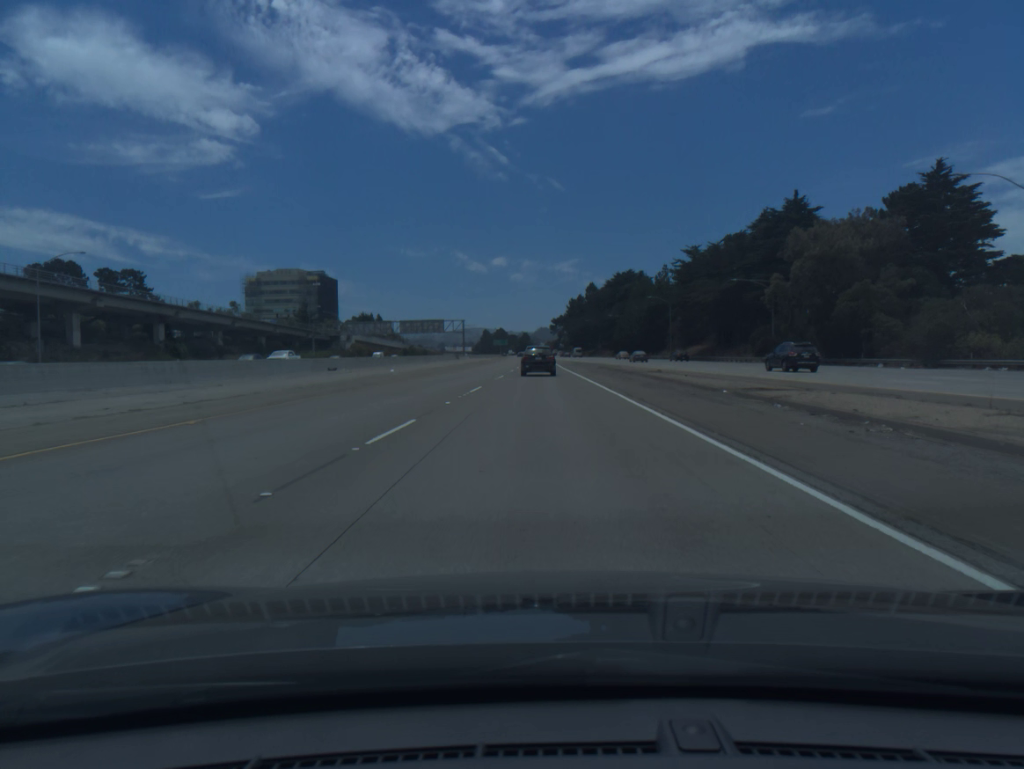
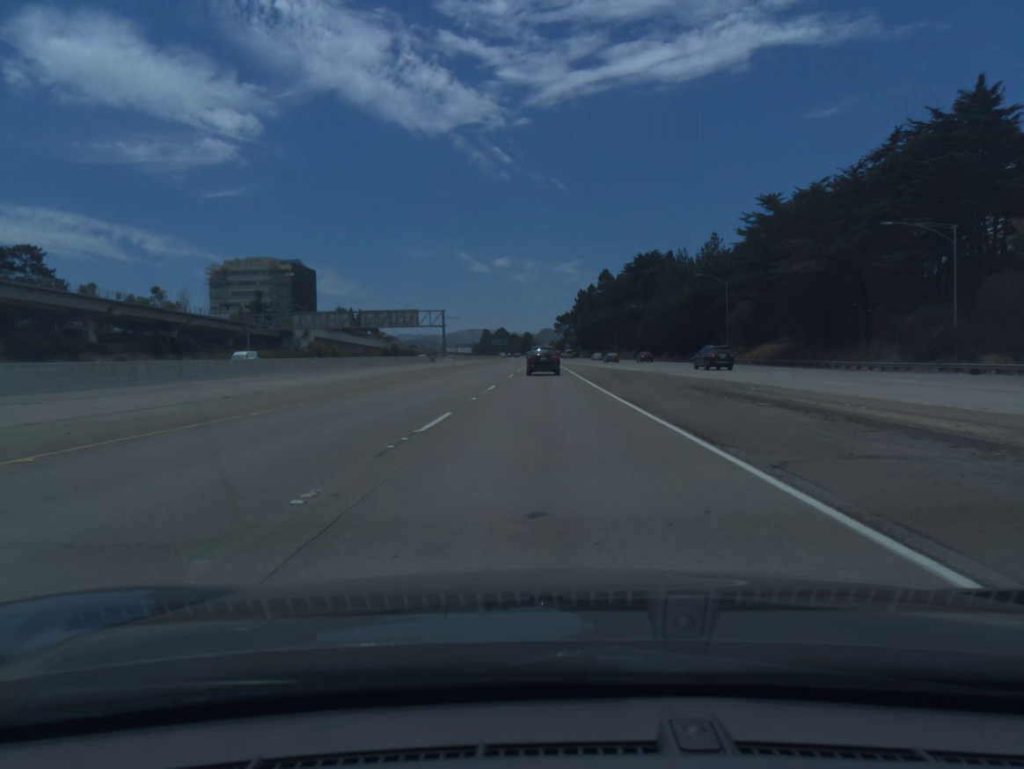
(-0.2, +41.8) m; 0°
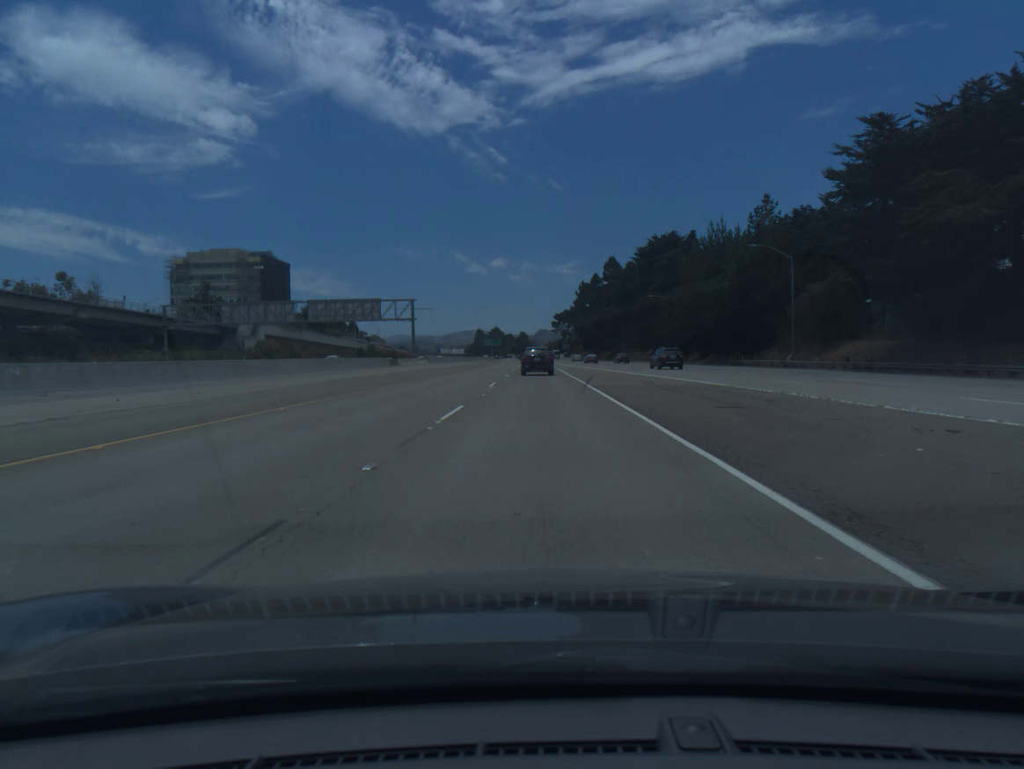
(+0.1, +27.9) m; 0°
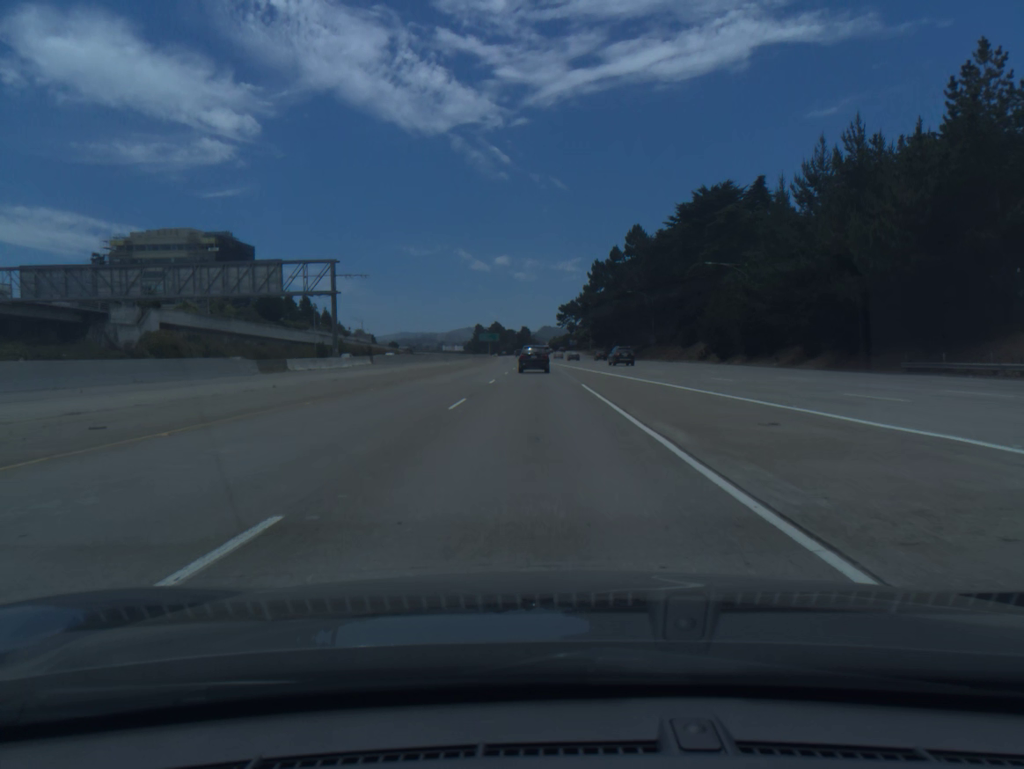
(-0.1, +41.8) m; 0°
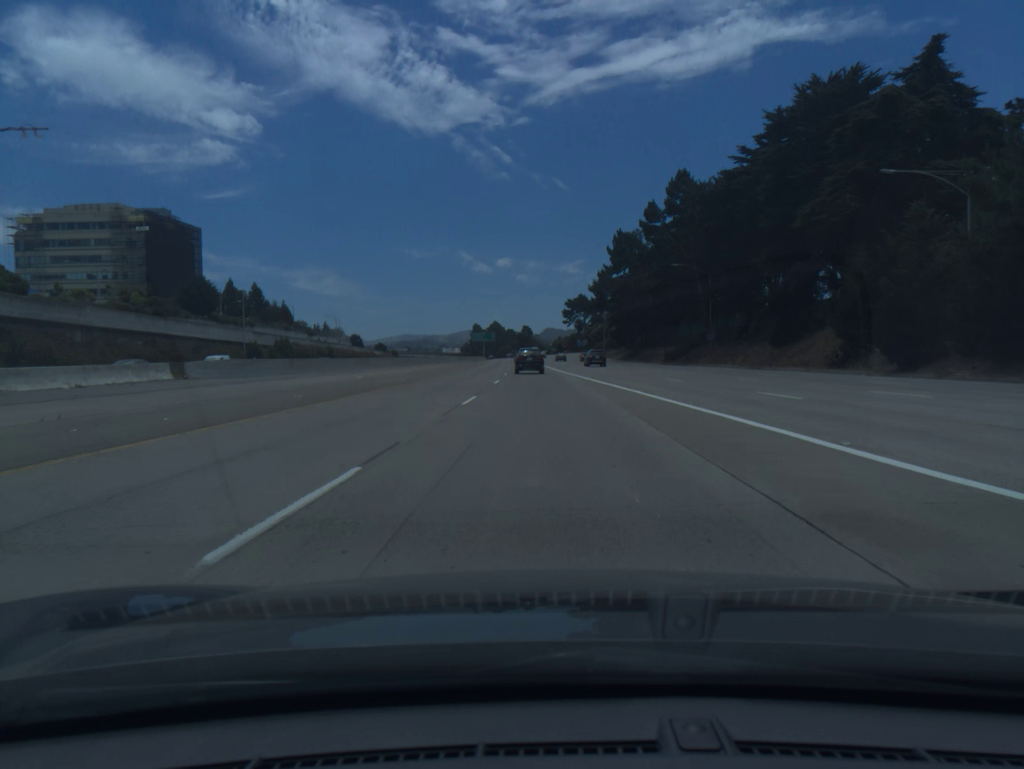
(-0.2, +42.0) m; 0°
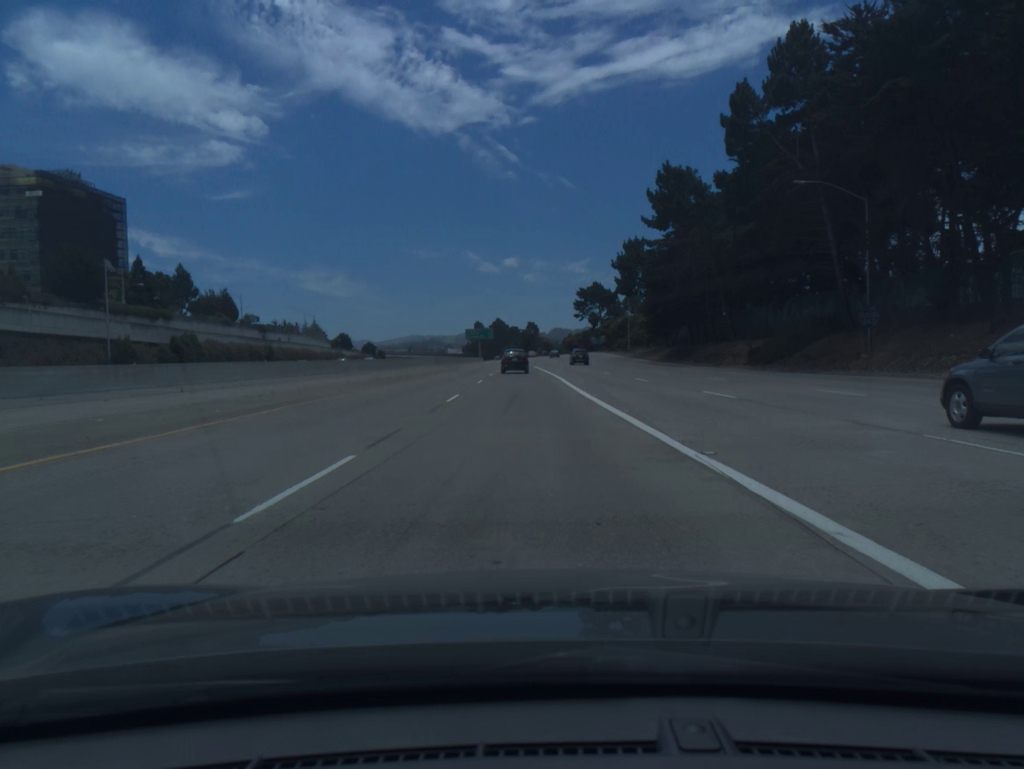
(0.0, +42.4) m; -1°
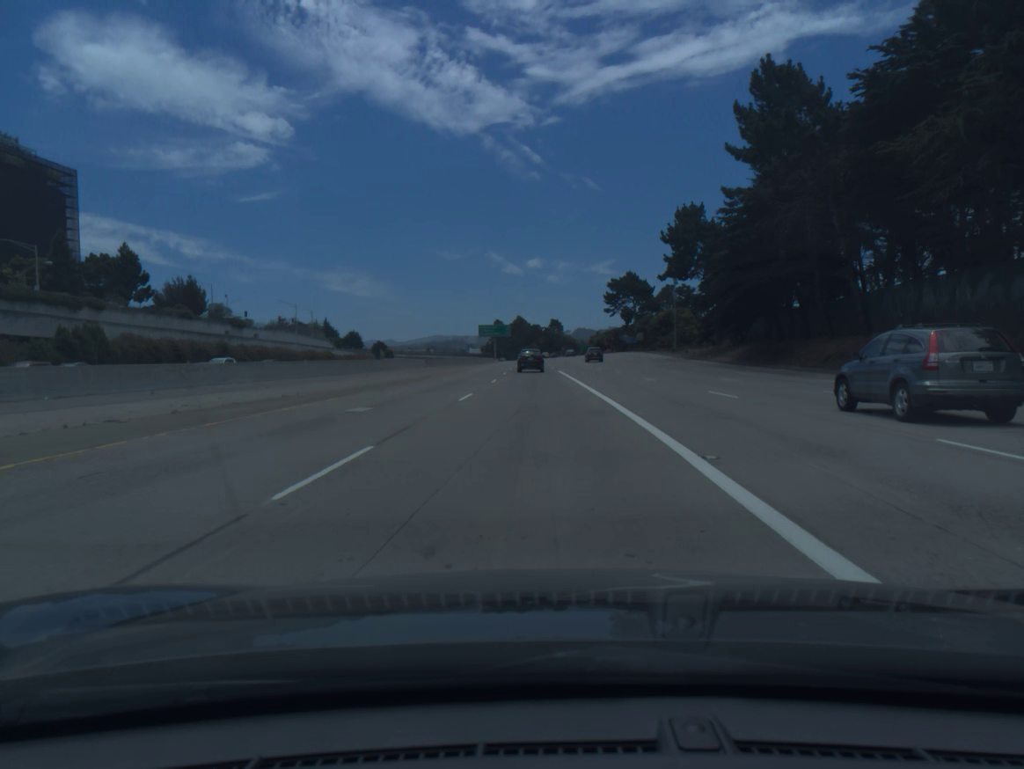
(-0.4, +28.6) m; -2°
